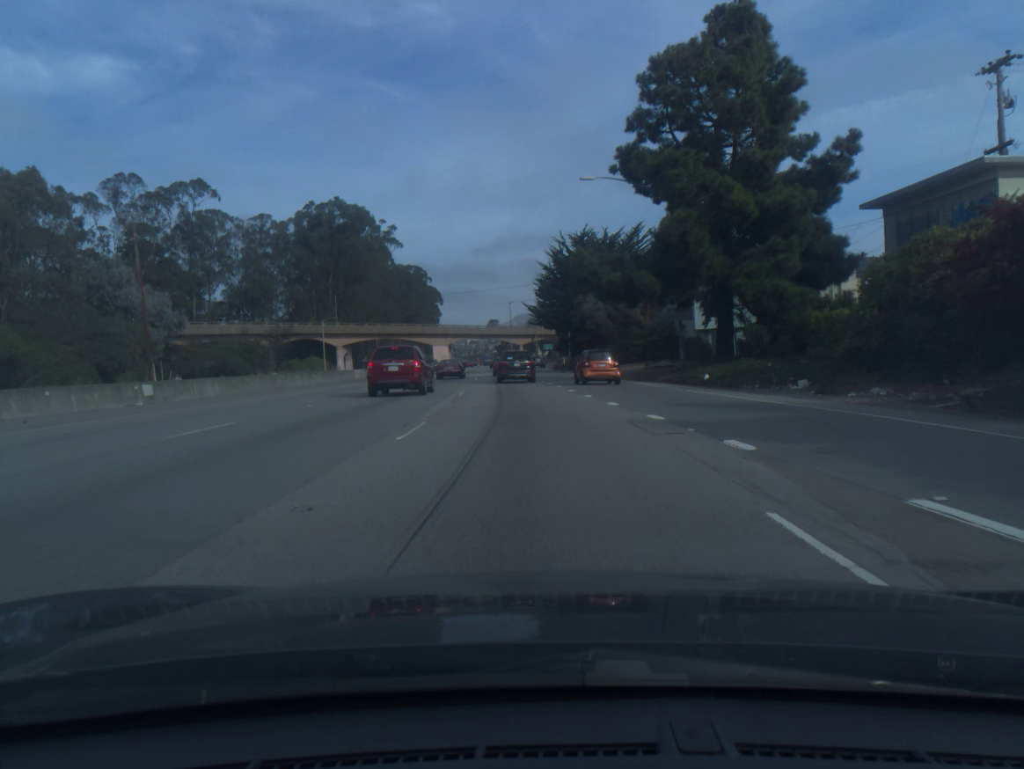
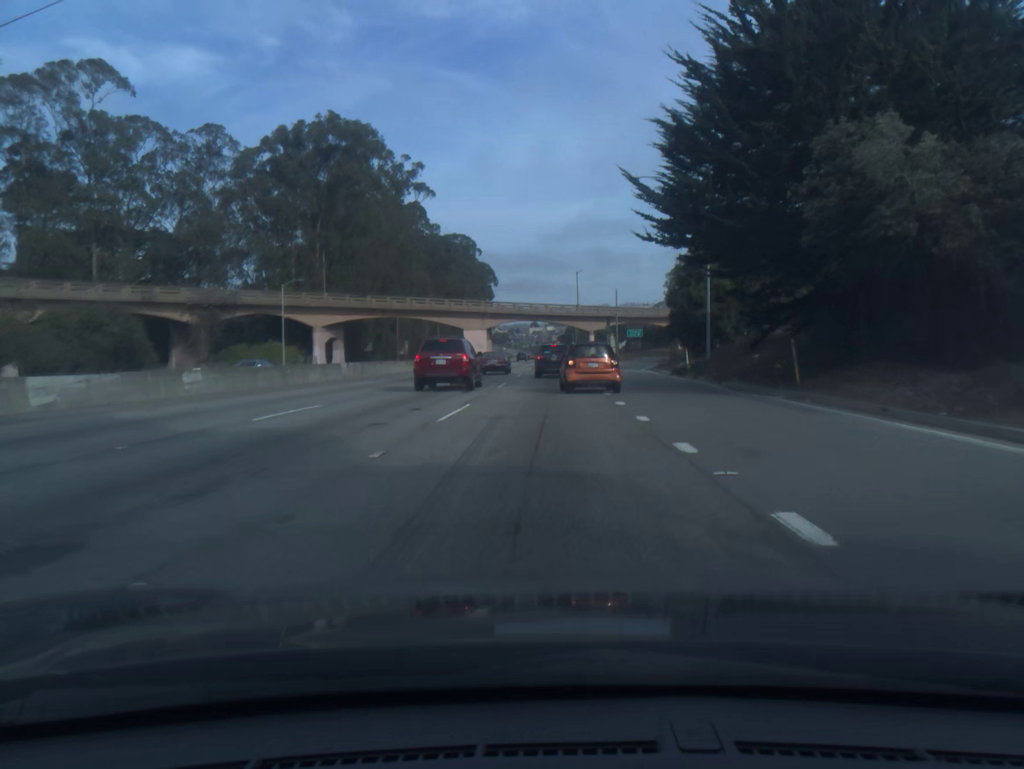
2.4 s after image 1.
(-2.2, +50.0) m; -5°
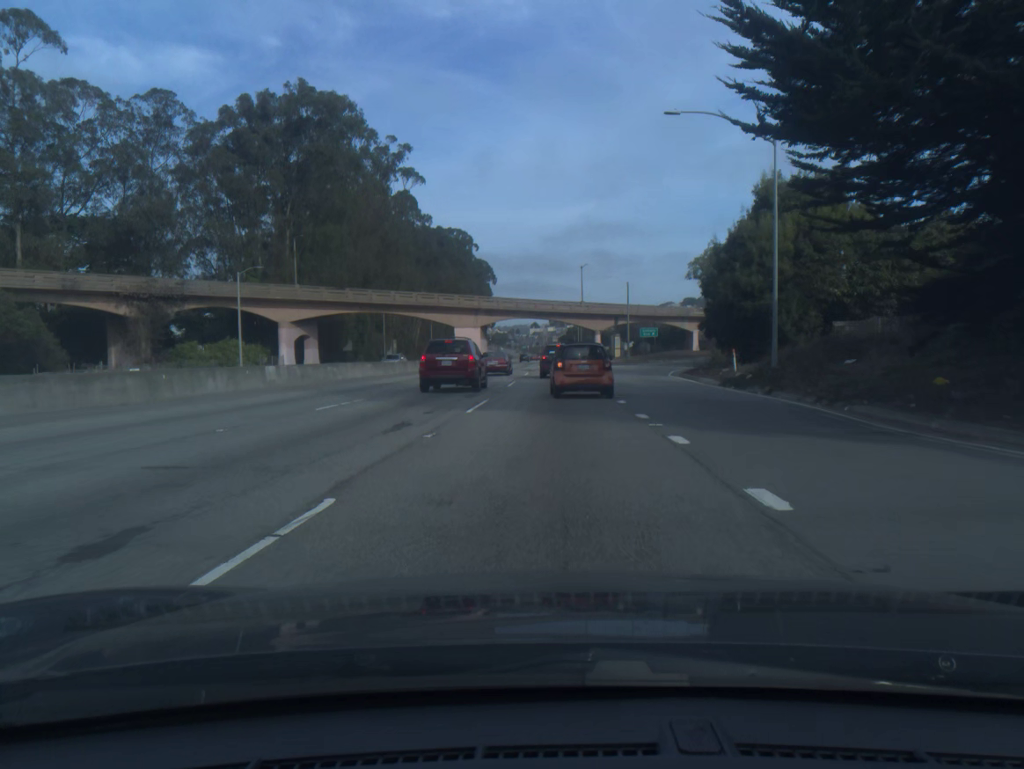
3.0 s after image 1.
(0.0, +12.2) m; 0°
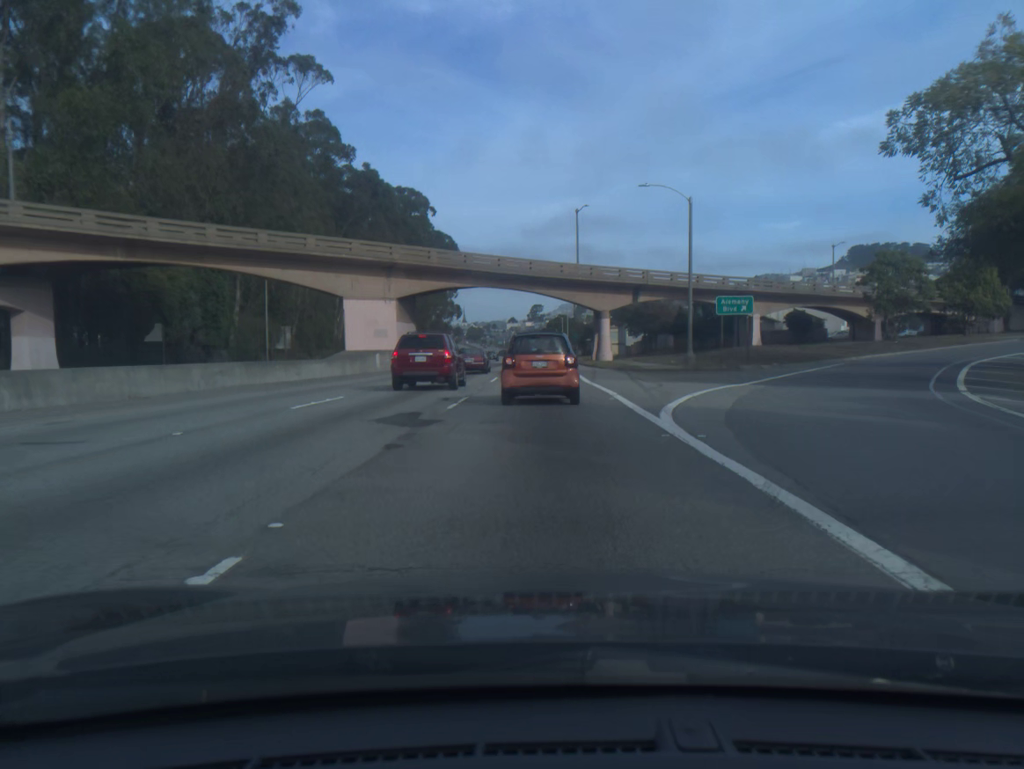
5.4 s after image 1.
(+0.7, +45.5) m; +2°
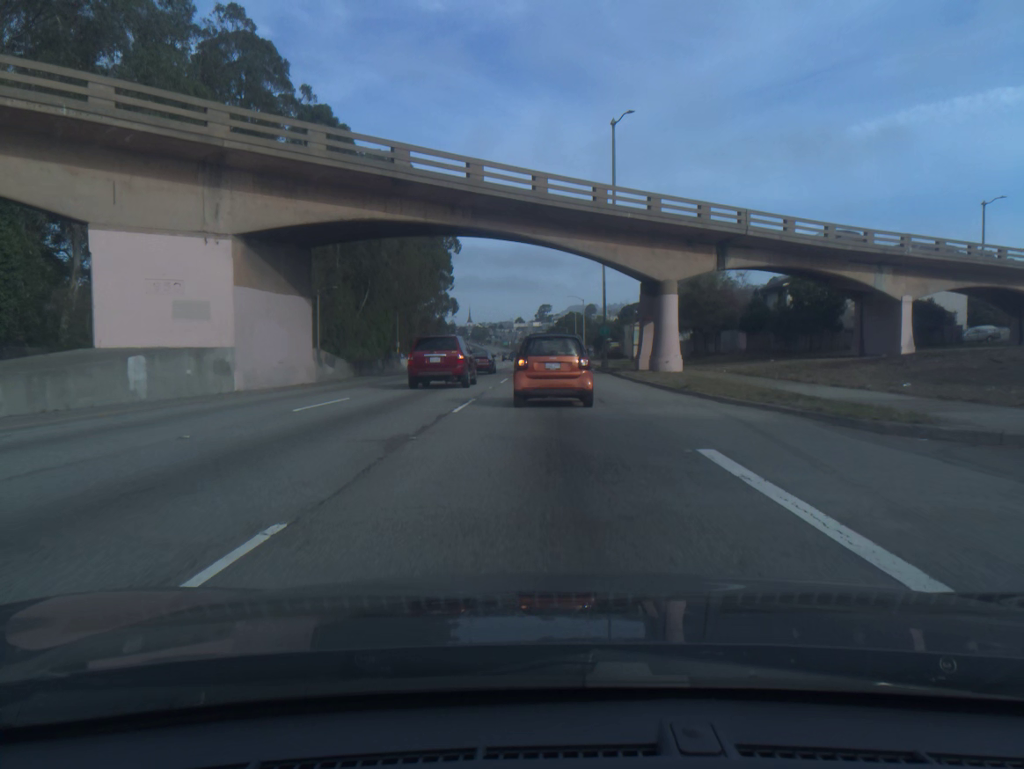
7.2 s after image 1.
(-0.1, +29.7) m; 0°
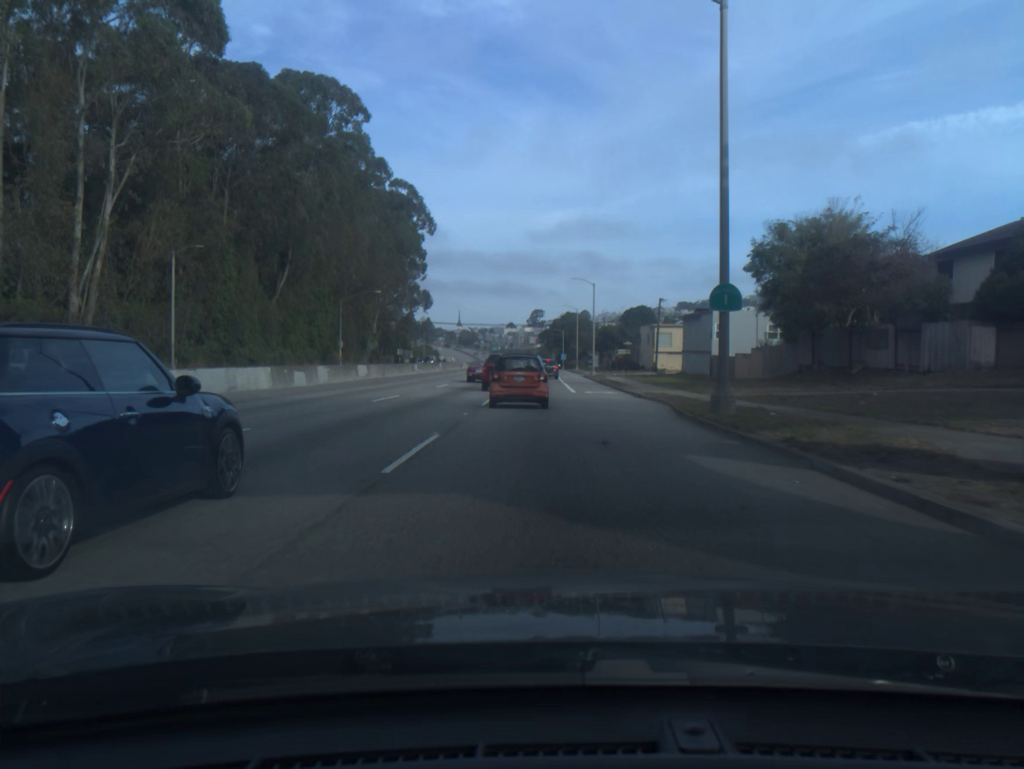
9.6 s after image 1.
(+0.1, +36.6) m; 0°
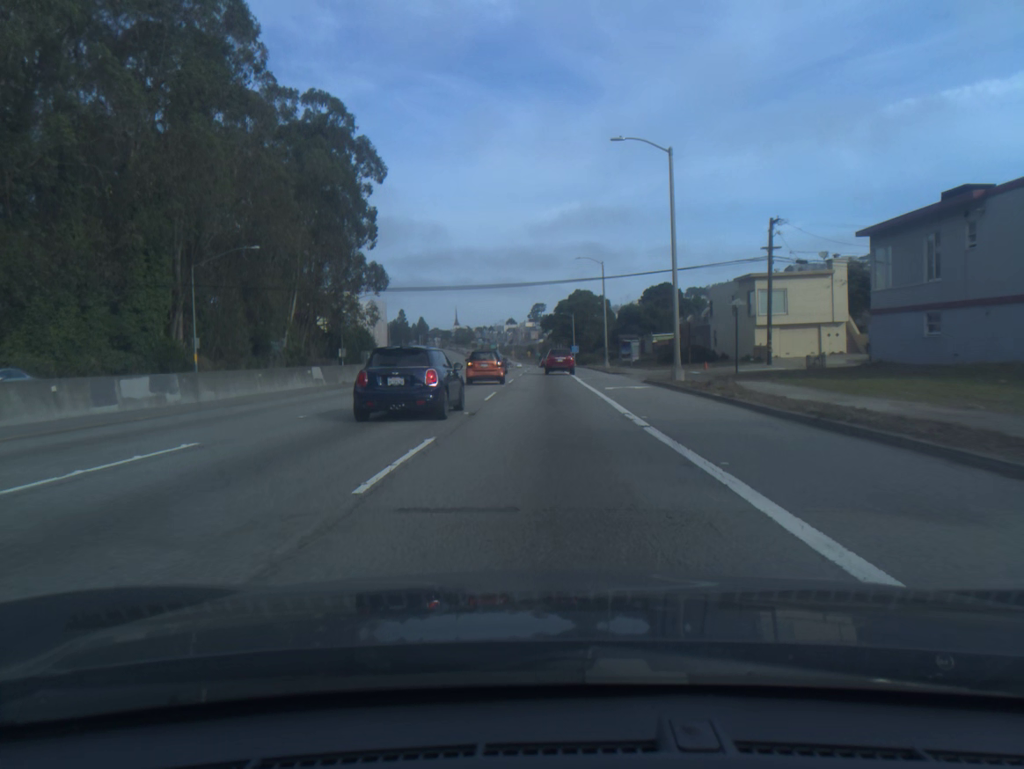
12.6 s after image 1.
(0.0, +46.6) m; 0°
